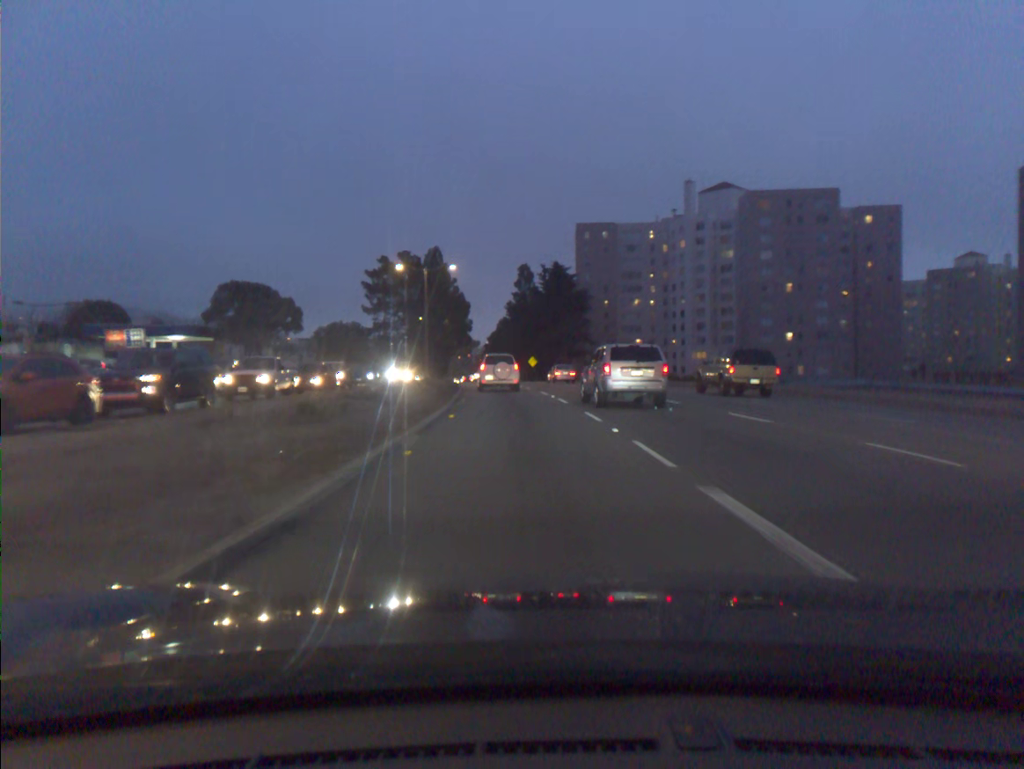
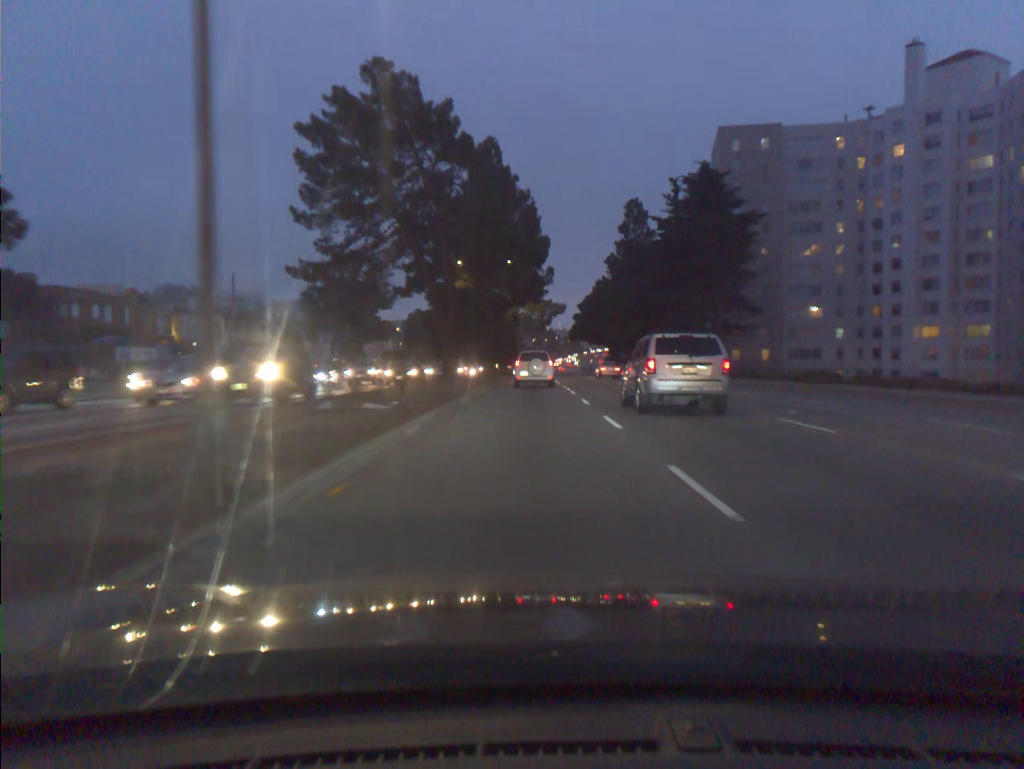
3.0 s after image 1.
(-3.9, +54.3) m; -6°
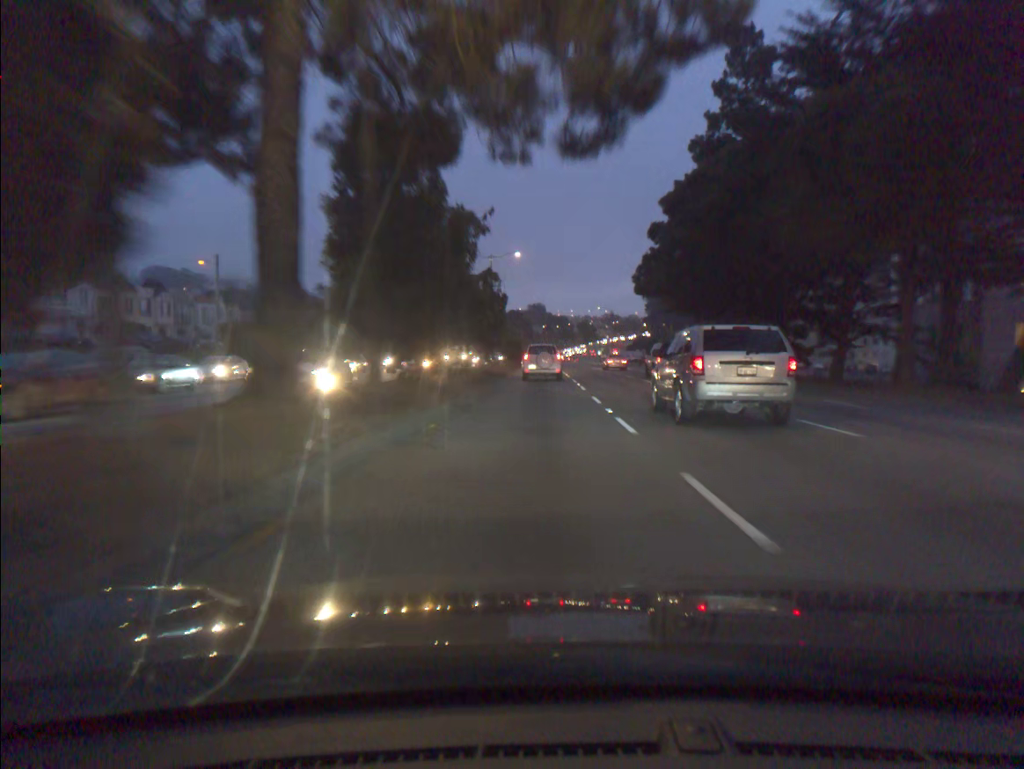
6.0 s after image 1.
(-0.6, +60.4) m; -1°
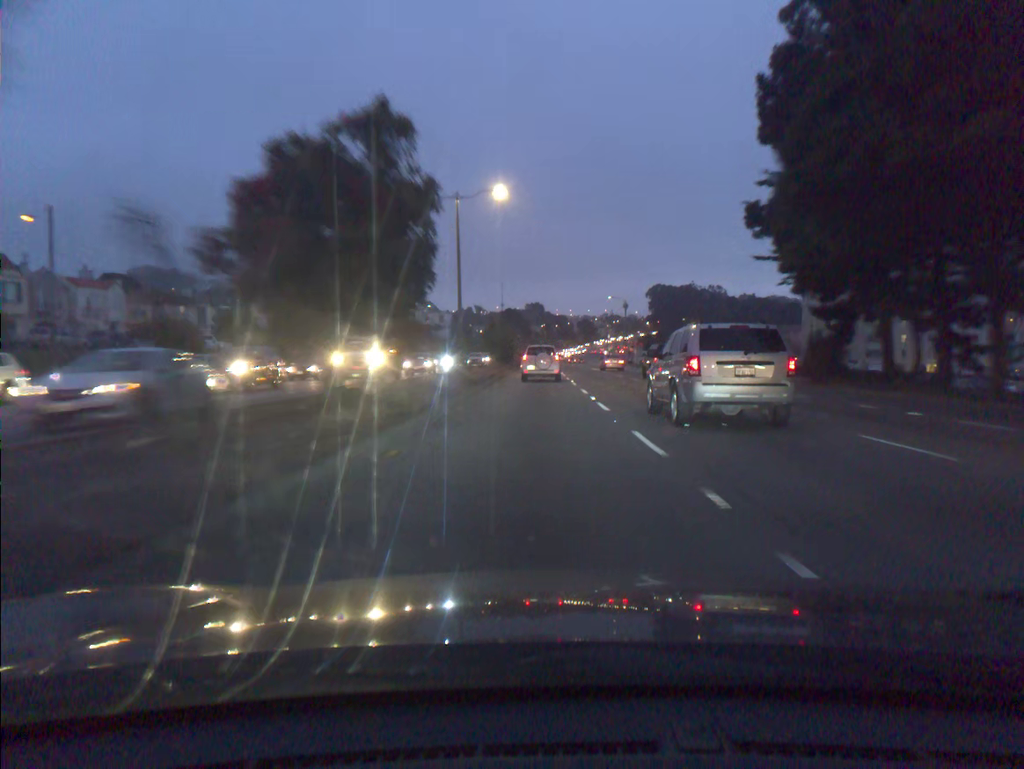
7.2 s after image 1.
(0.0, +24.9) m; 0°
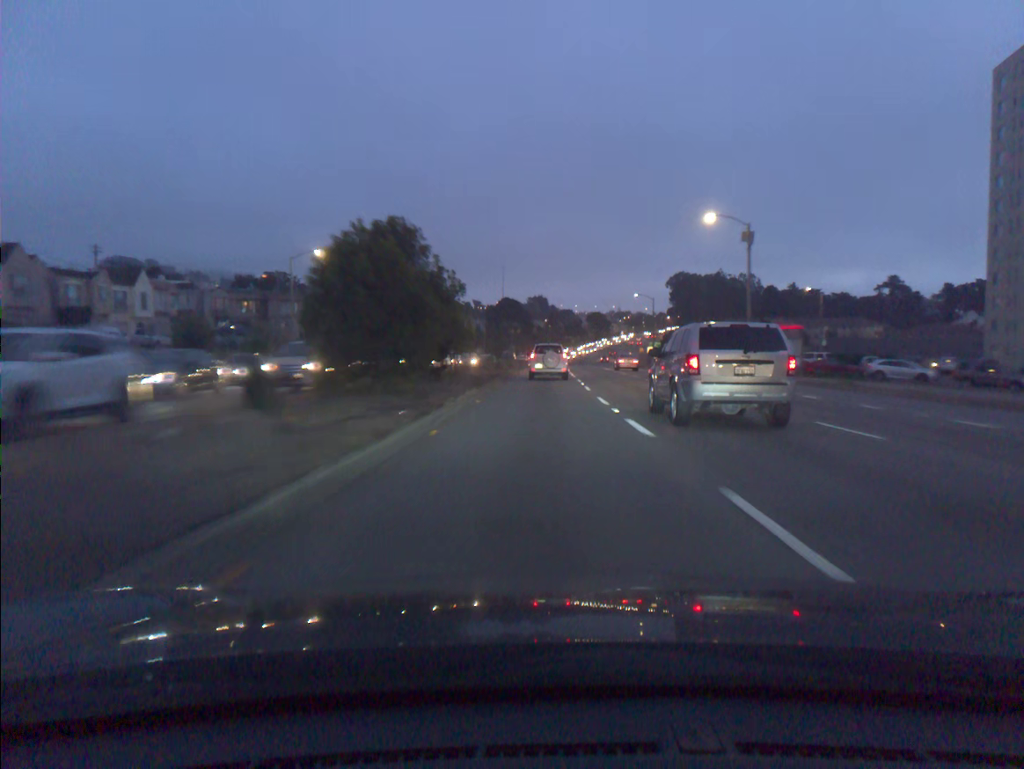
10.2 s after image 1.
(-0.2, +64.3) m; 0°
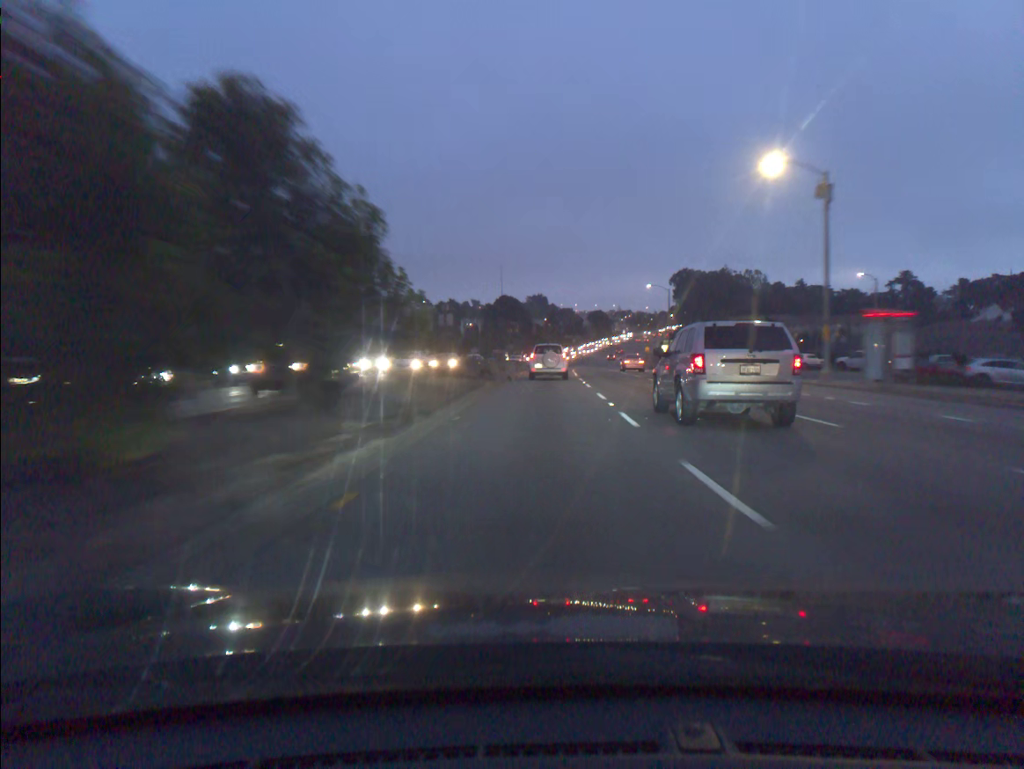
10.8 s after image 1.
(0.0, +13.1) m; 0°
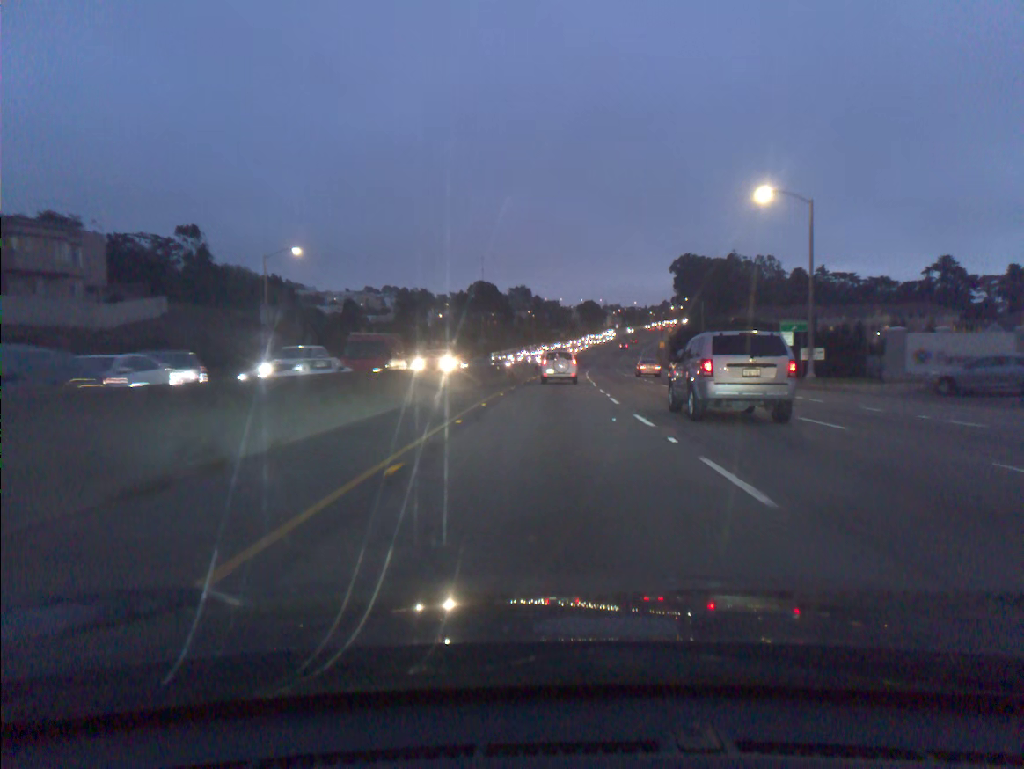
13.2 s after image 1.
(+0.3, +51.2) m; +1°
